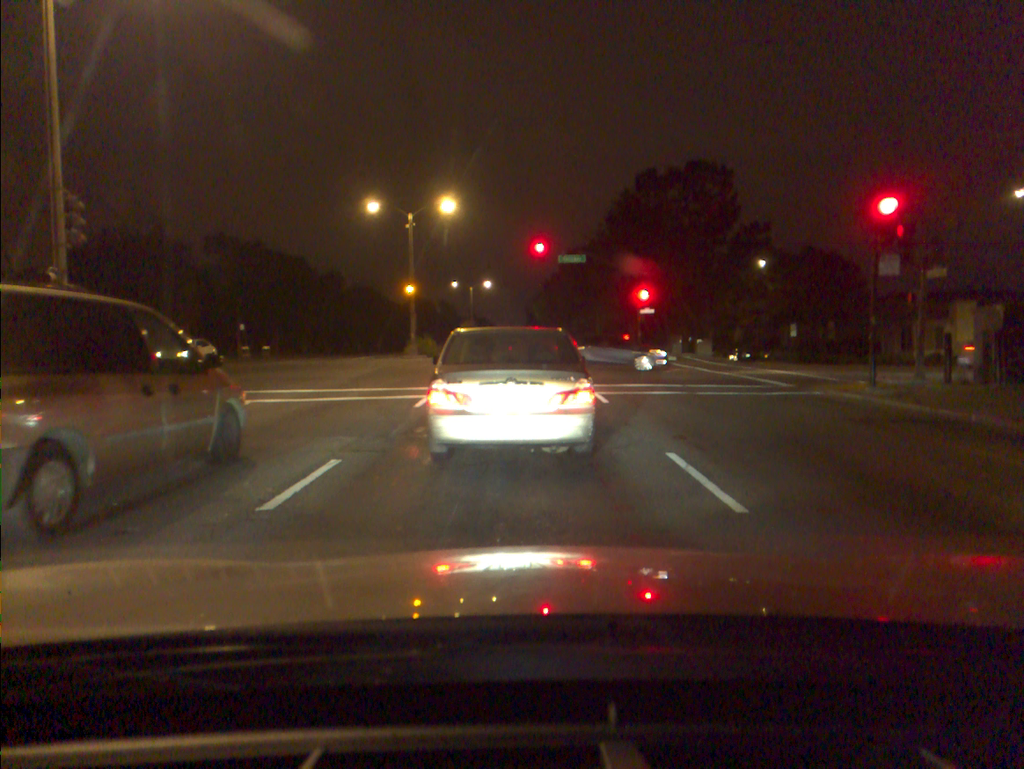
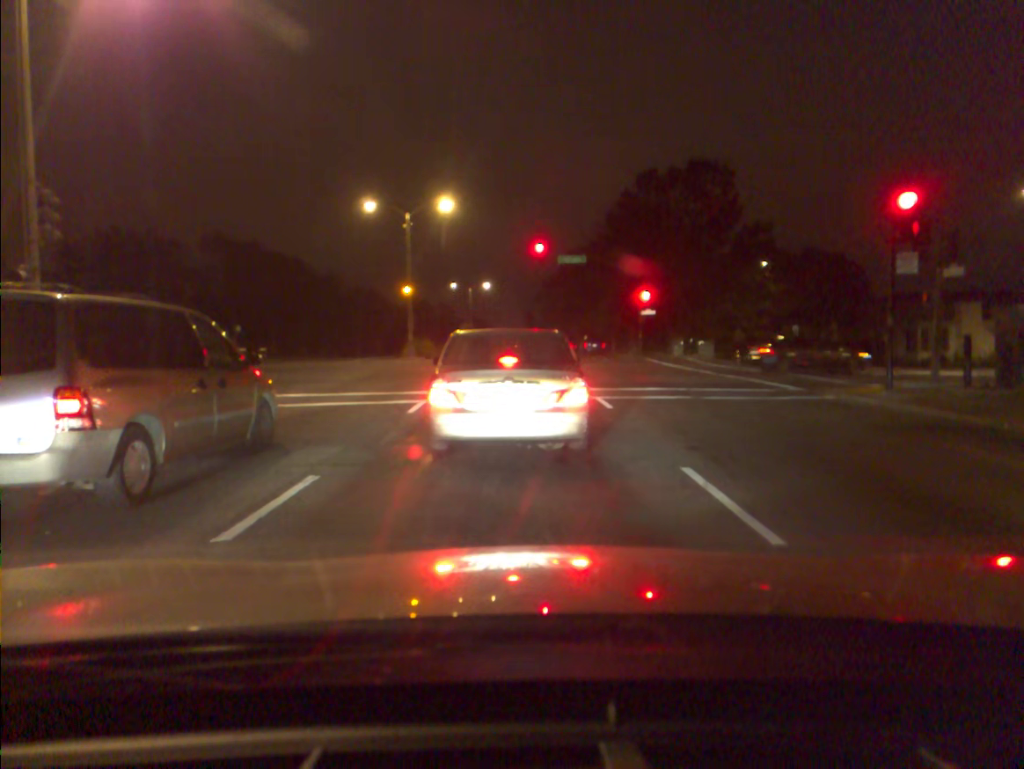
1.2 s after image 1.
(0.0, +0.9) m; 0°
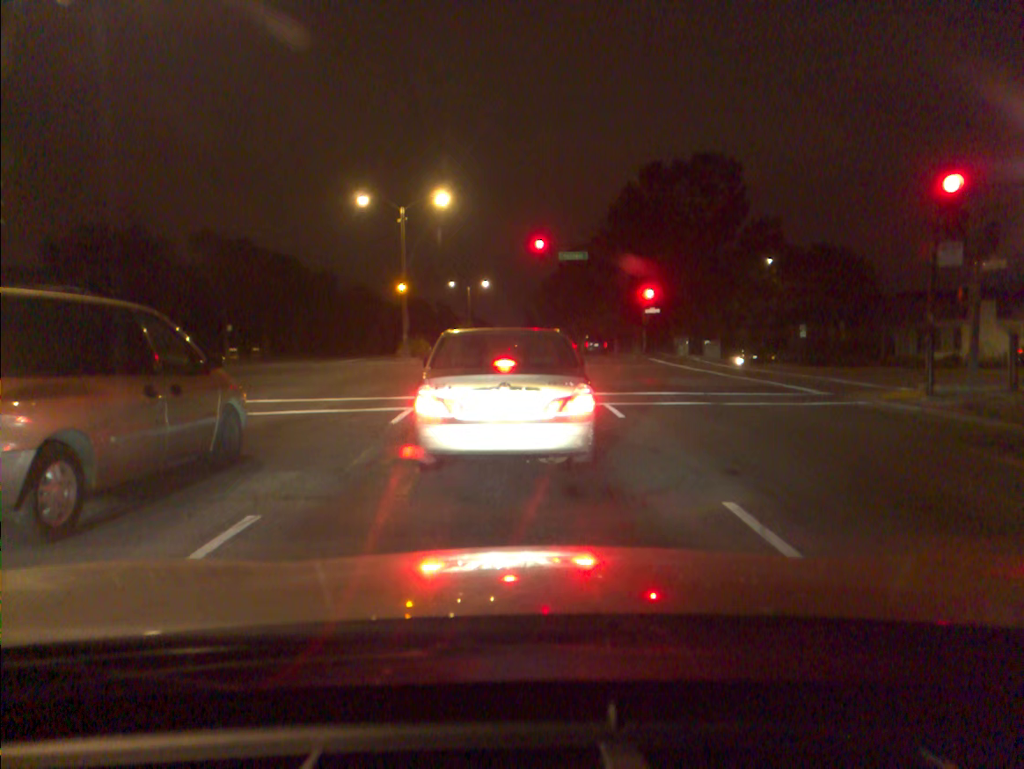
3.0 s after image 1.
(0.0, +1.7) m; 0°
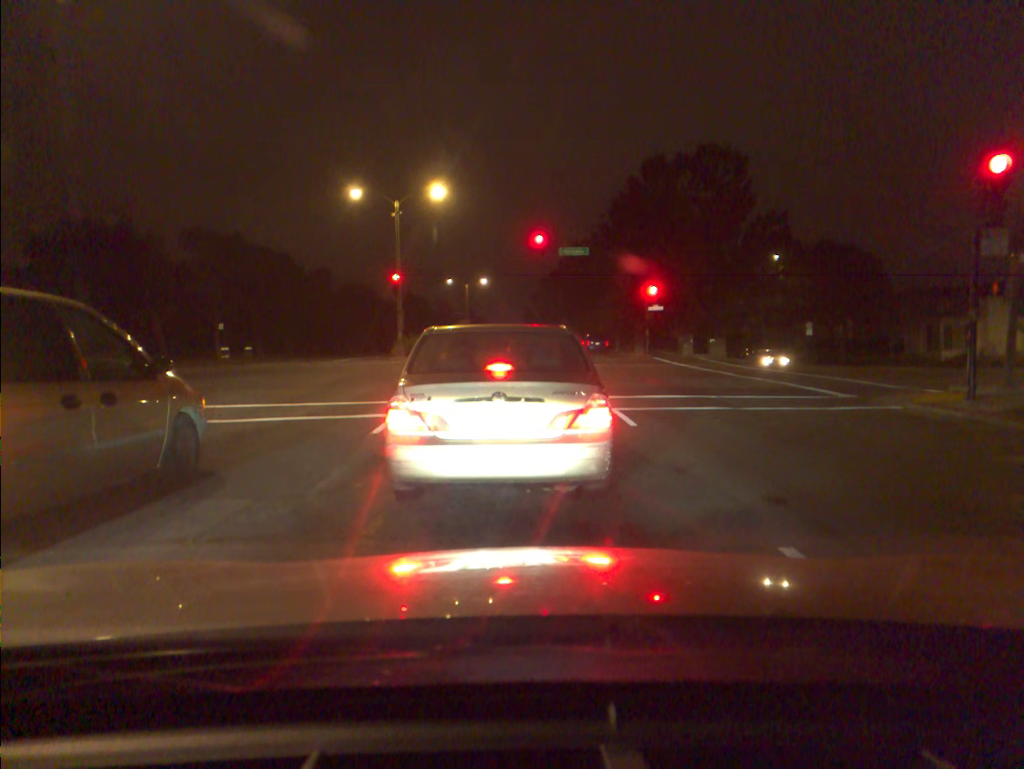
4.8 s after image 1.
(0.0, +1.4) m; 0°
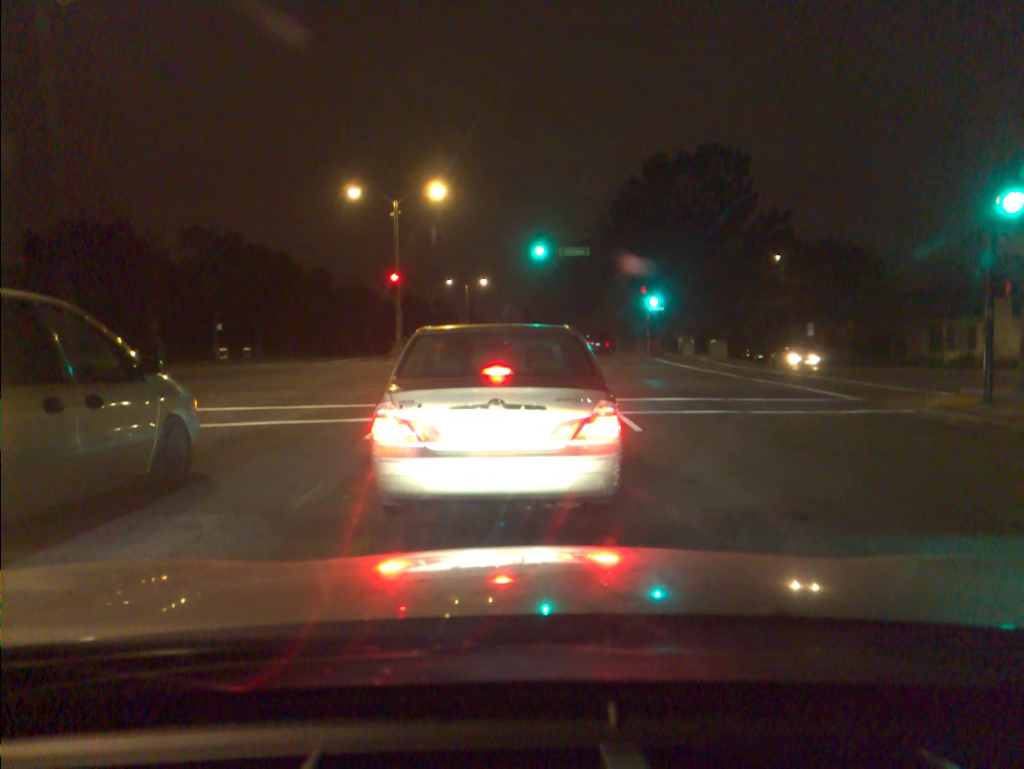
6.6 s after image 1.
(0.0, +0.5) m; 0°
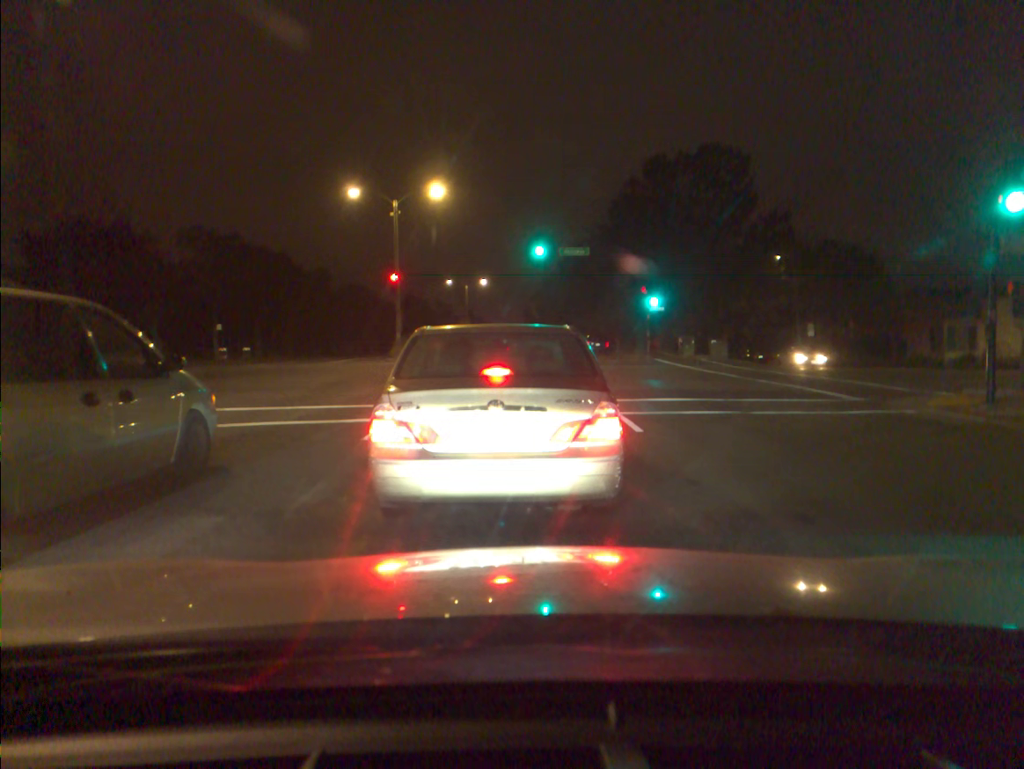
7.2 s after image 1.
(0.0, +0.1) m; 0°
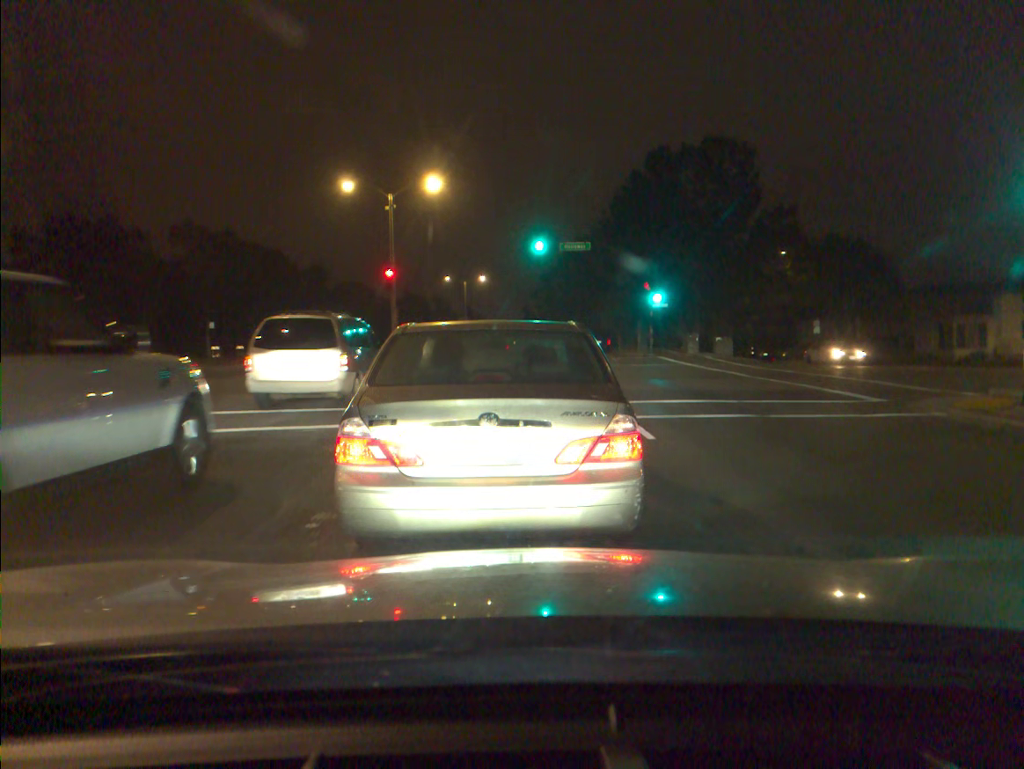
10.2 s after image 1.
(0.0, +0.9) m; 0°
